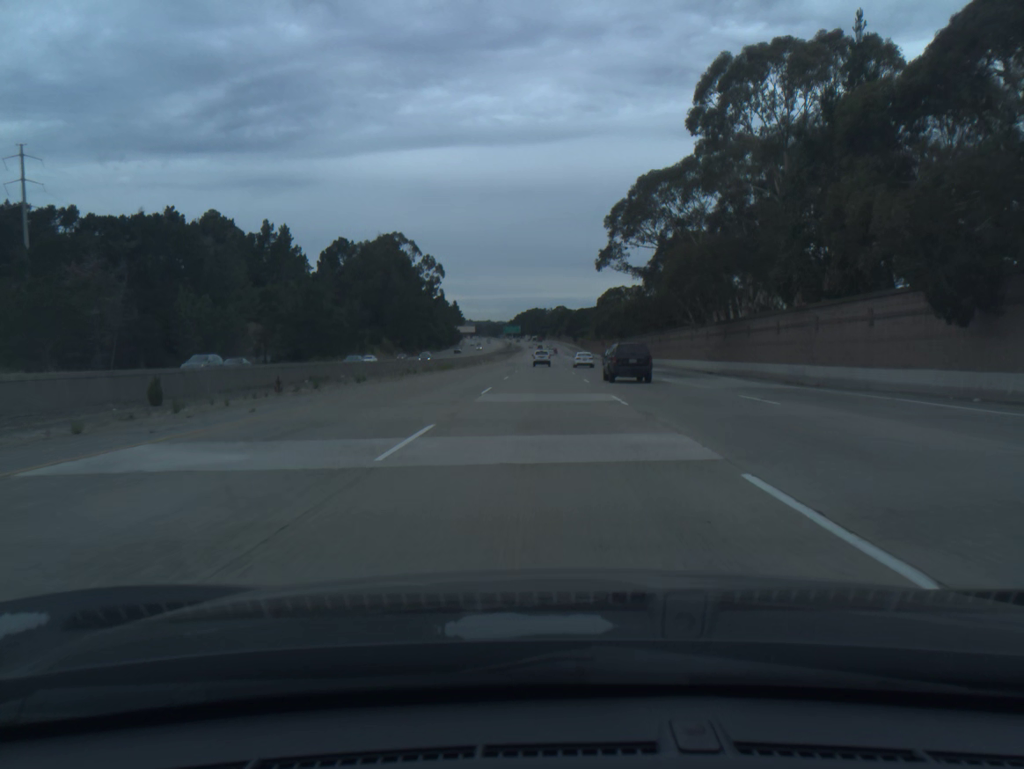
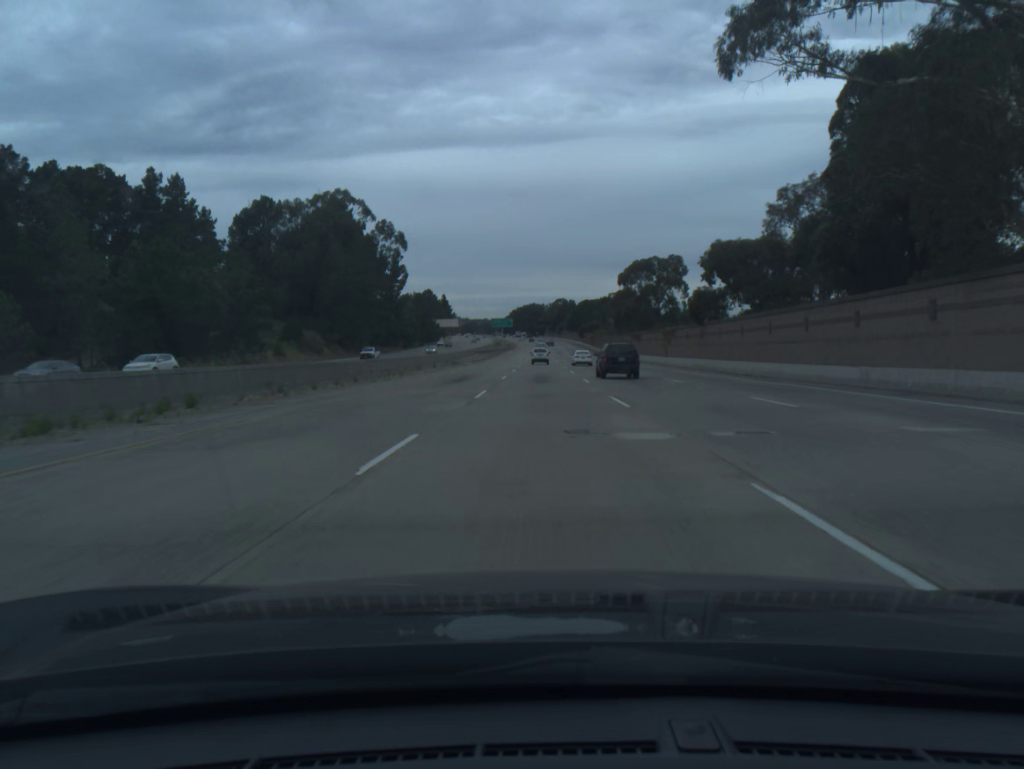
(0.0, +59.7) m; 0°
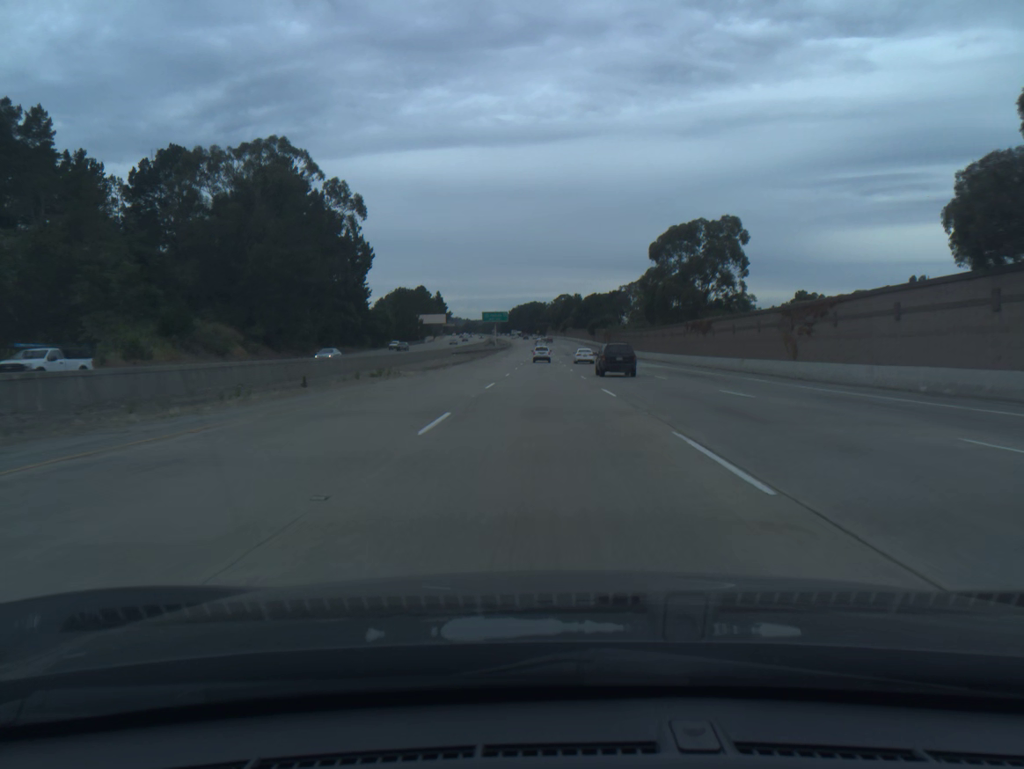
(0.0, +40.0) m; 0°
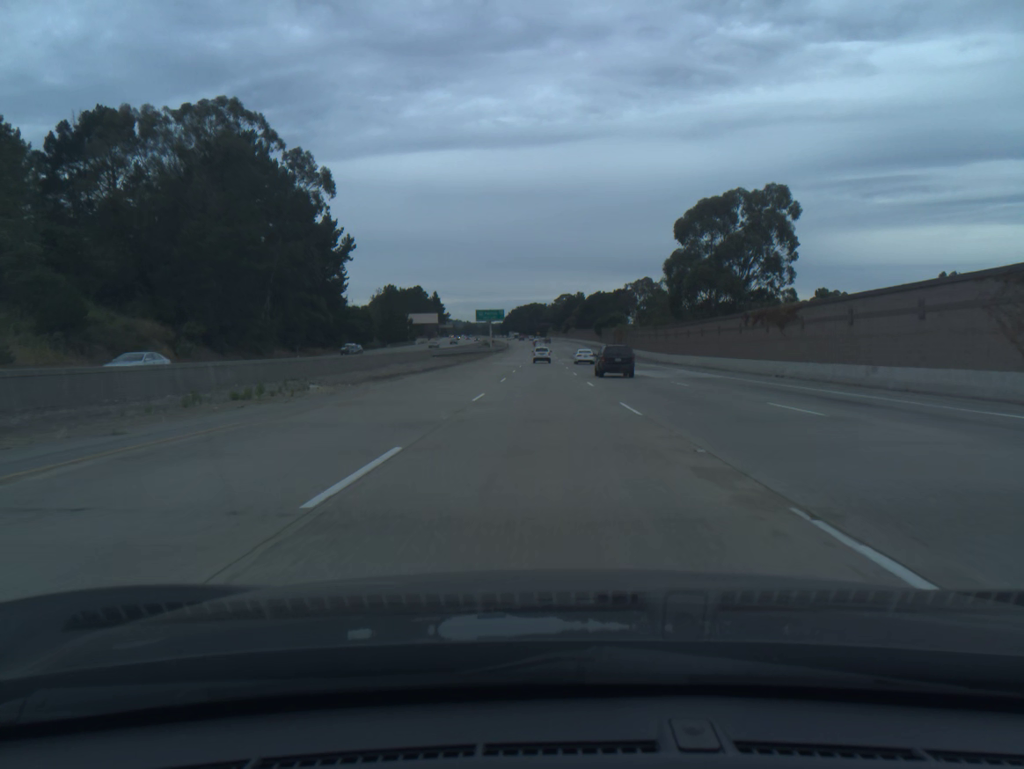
(0.0, +20.0) m; 0°
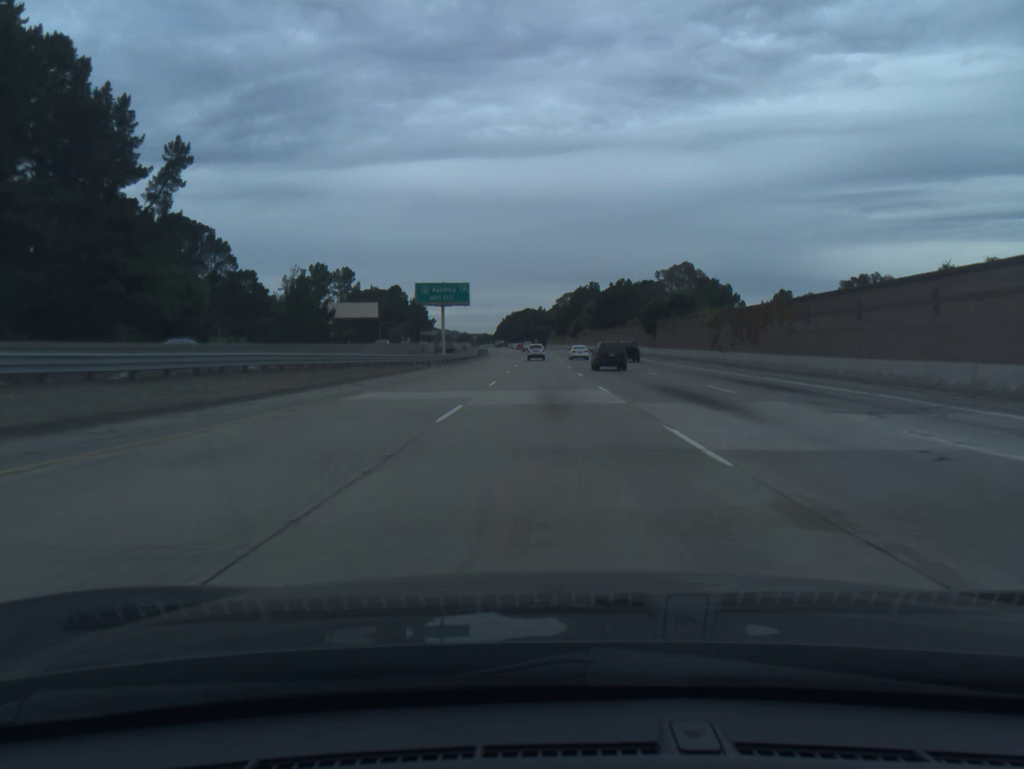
(0.0, +80.2) m; 0°
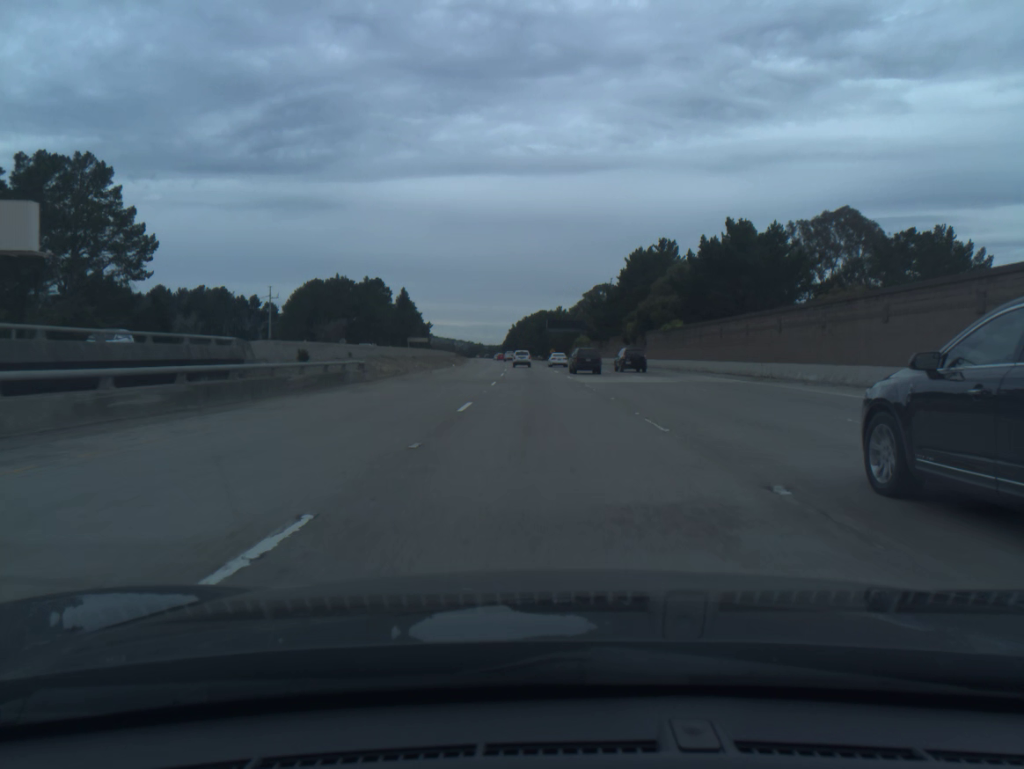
(-0.6, +99.7) m; -1°
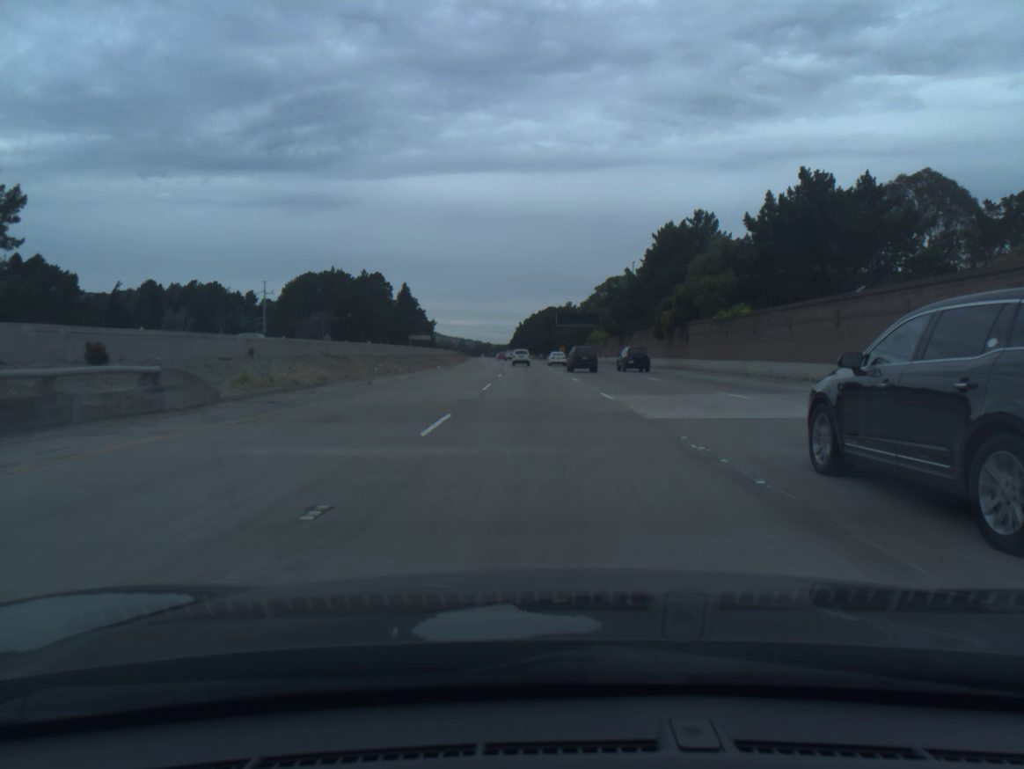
(-0.1, +19.9) m; -1°
